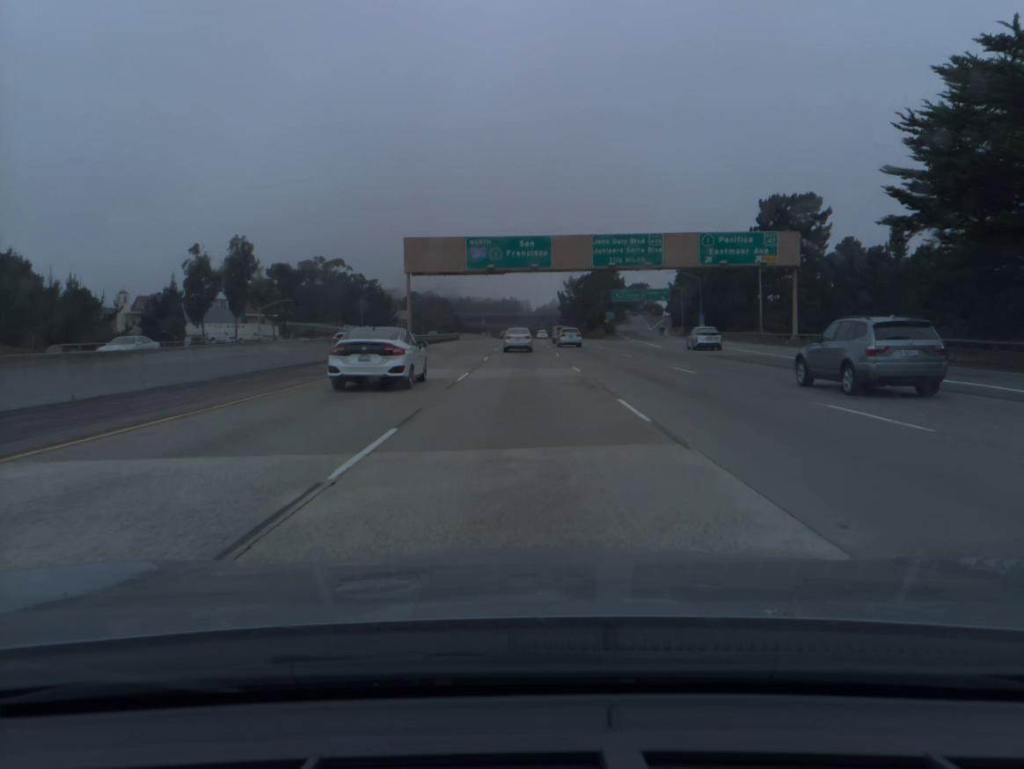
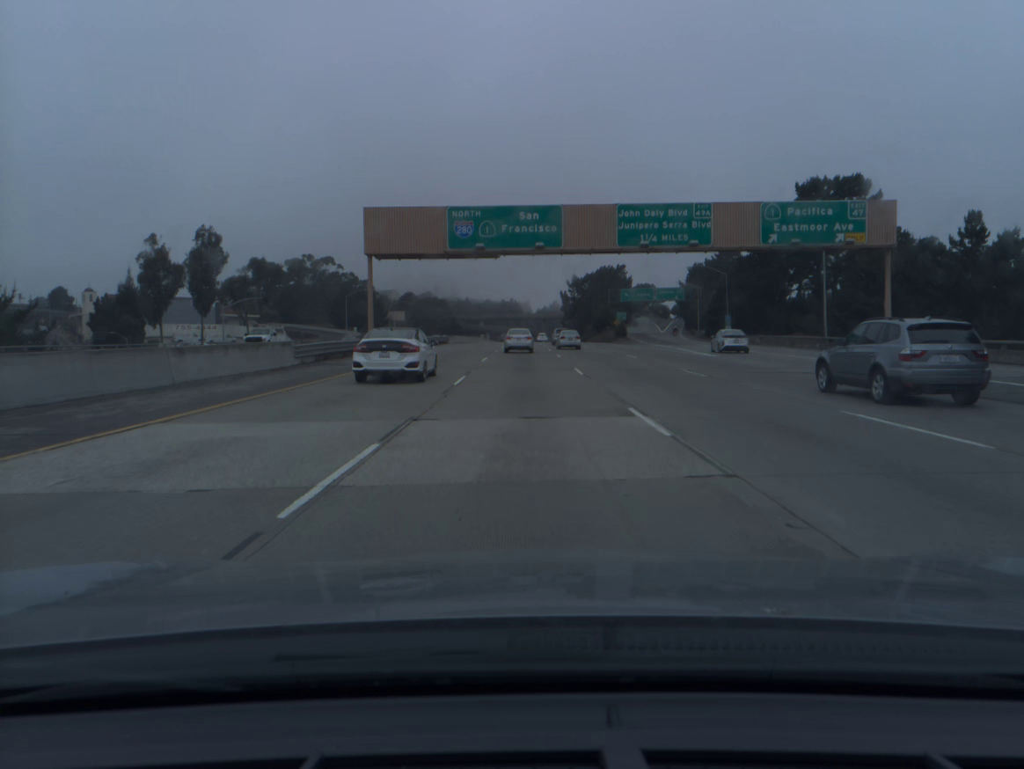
(0.0, +16.1) m; 0°
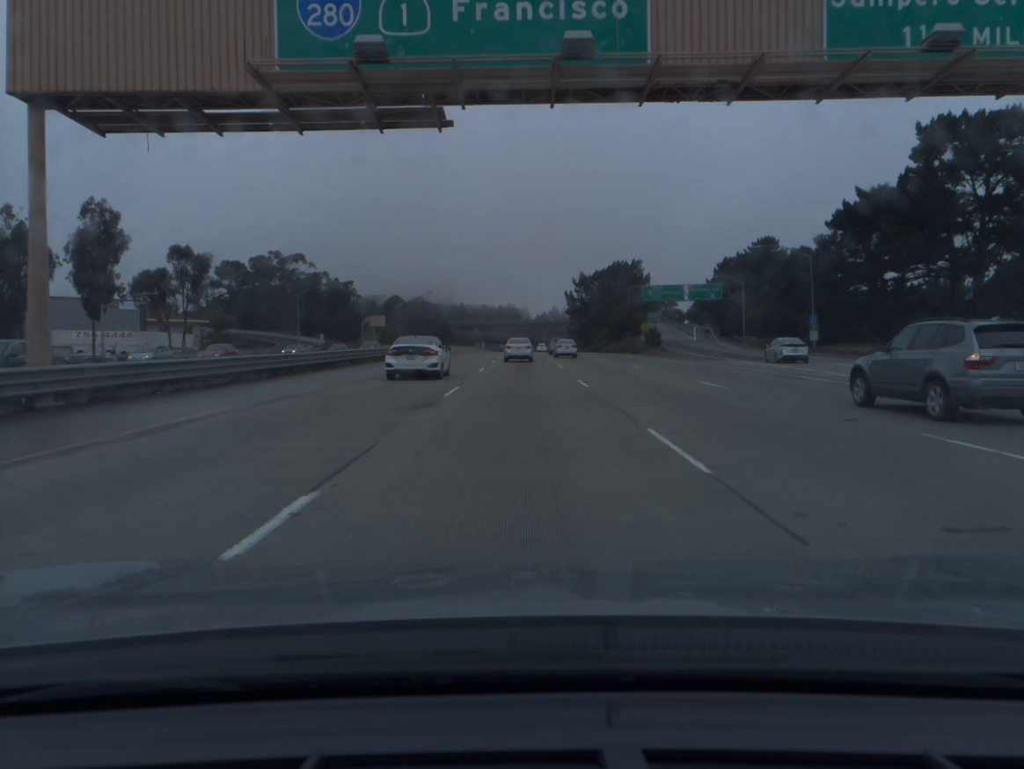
(0.0, +31.8) m; 0°
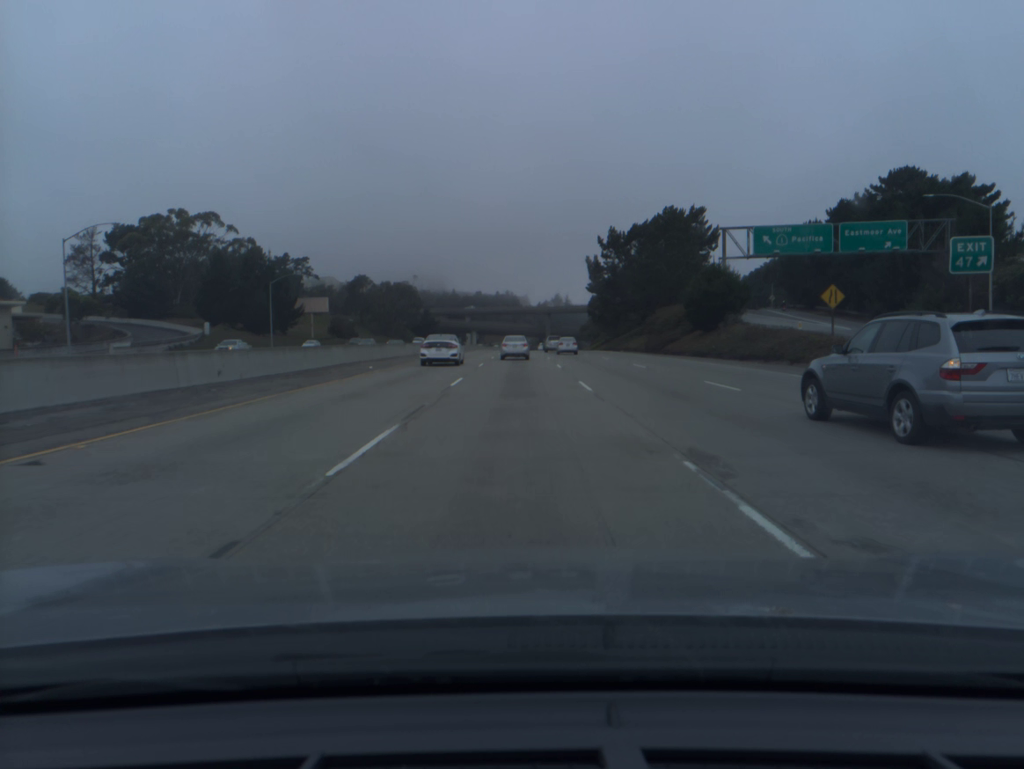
(0.0, +63.4) m; 0°
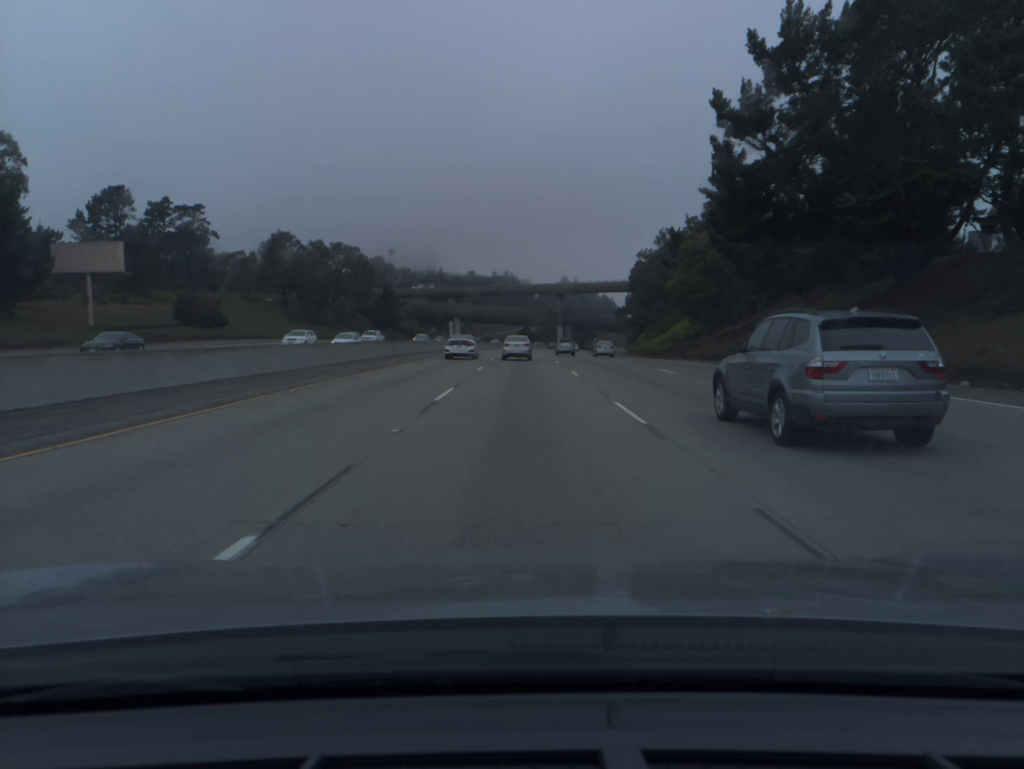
(-0.2, +78.8) m; 0°
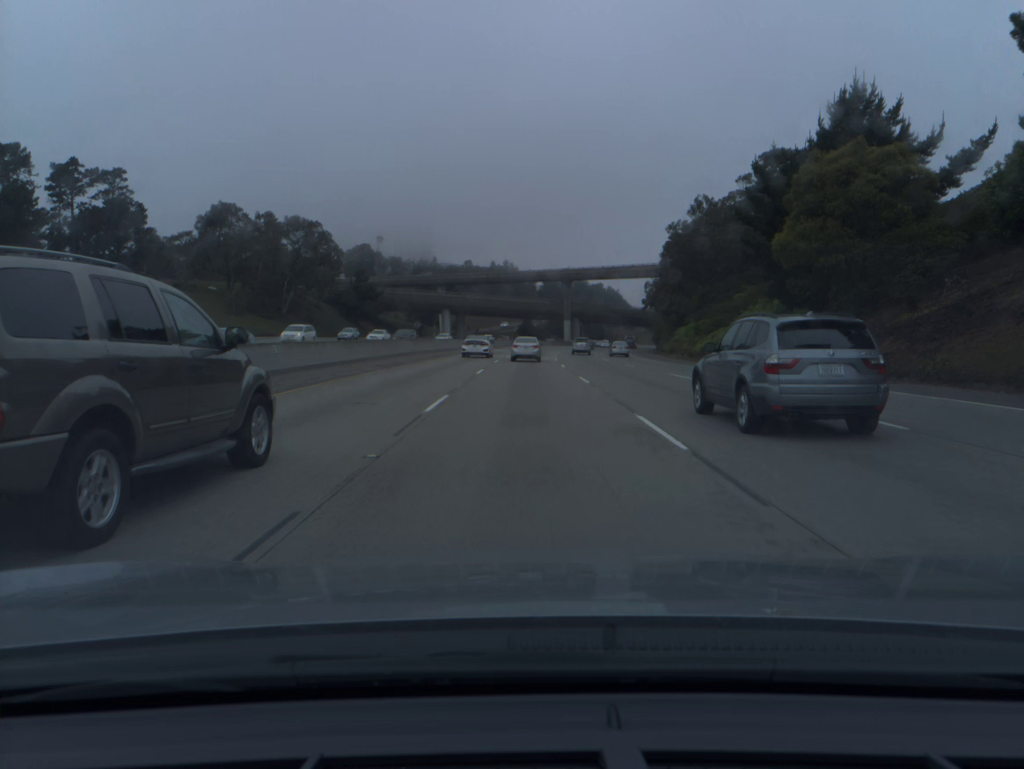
(0.0, +31.3) m; 0°
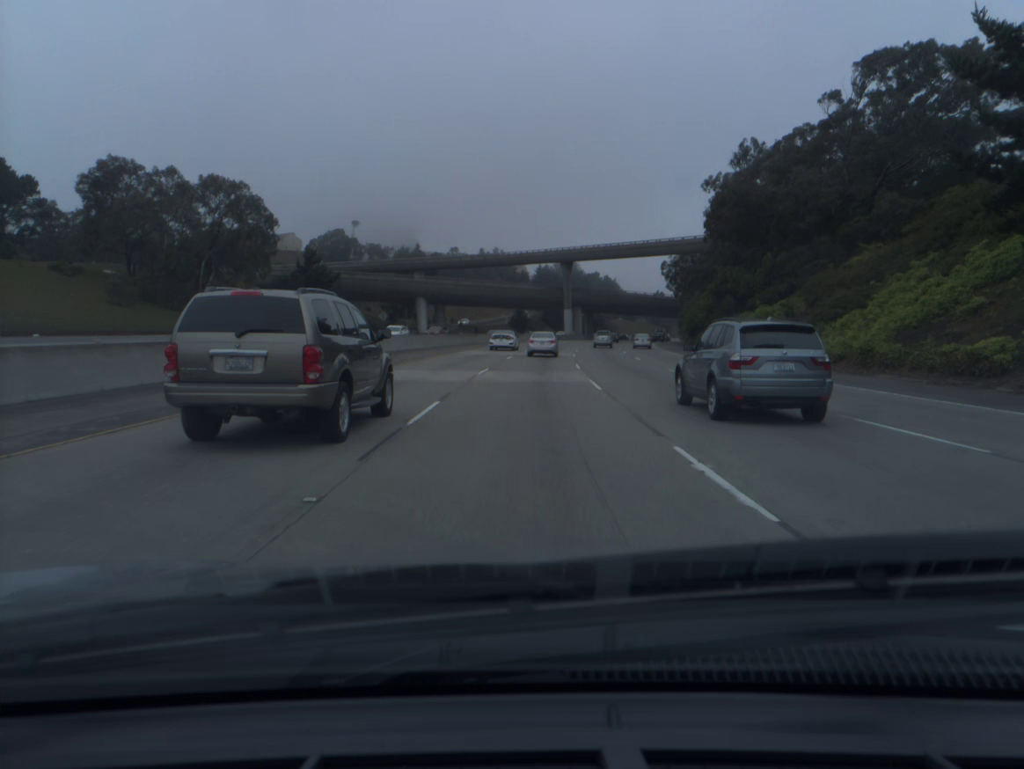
(+0.1, +31.2) m; +1°
